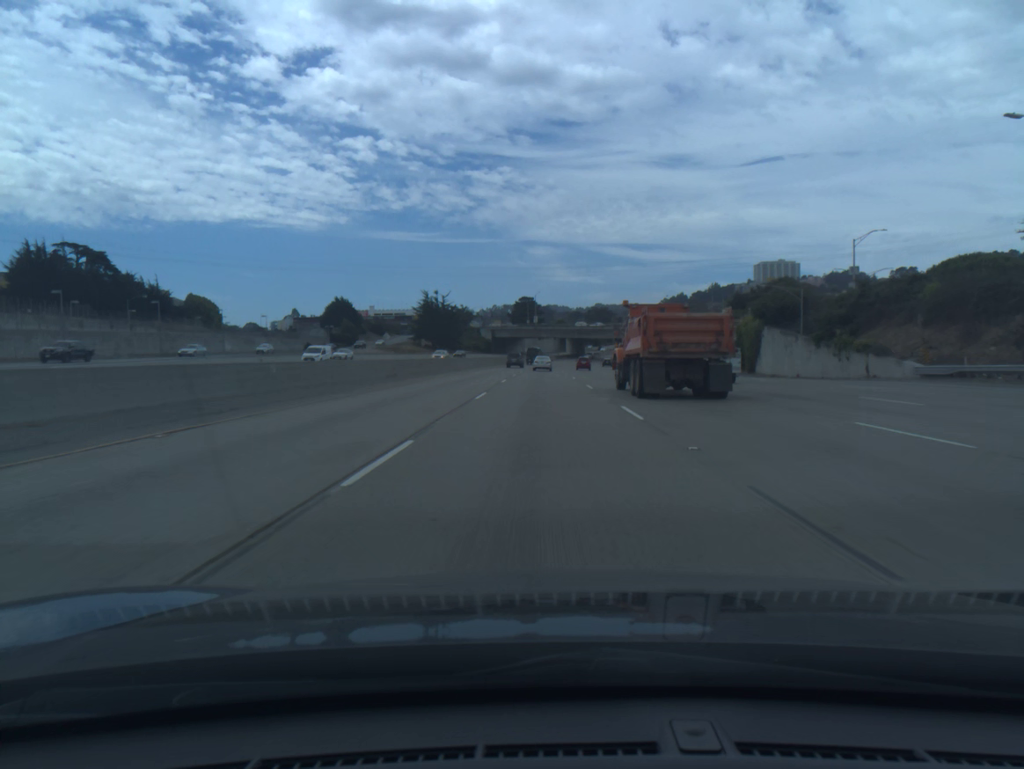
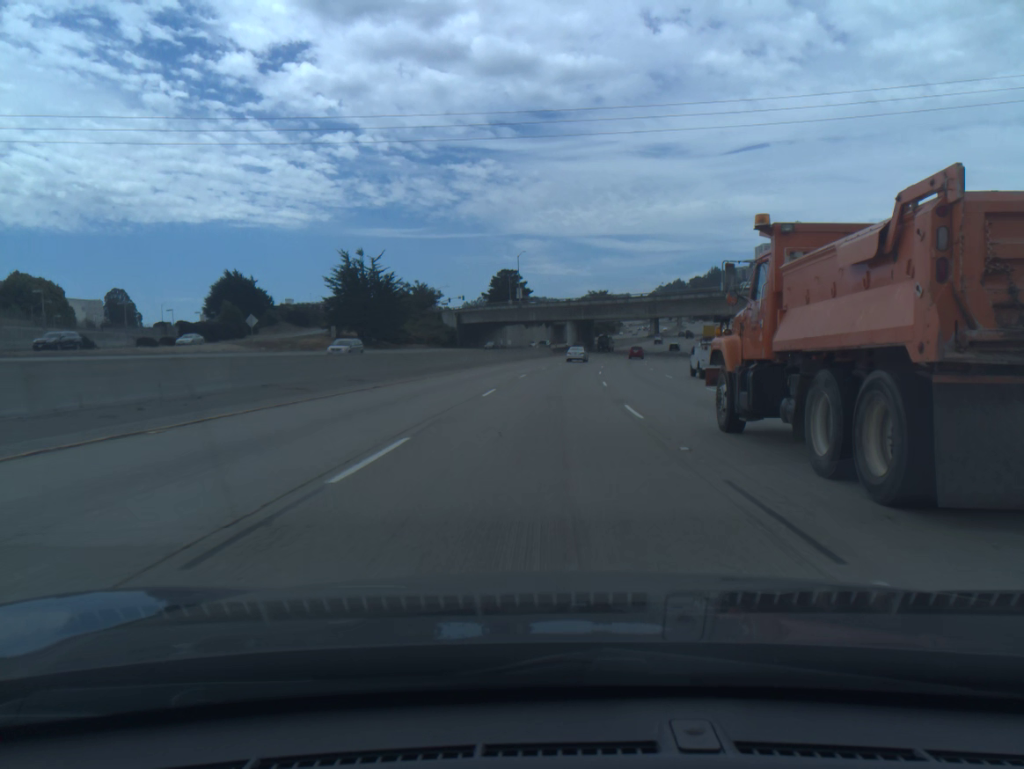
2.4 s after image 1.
(+0.3, +73.1) m; +1°
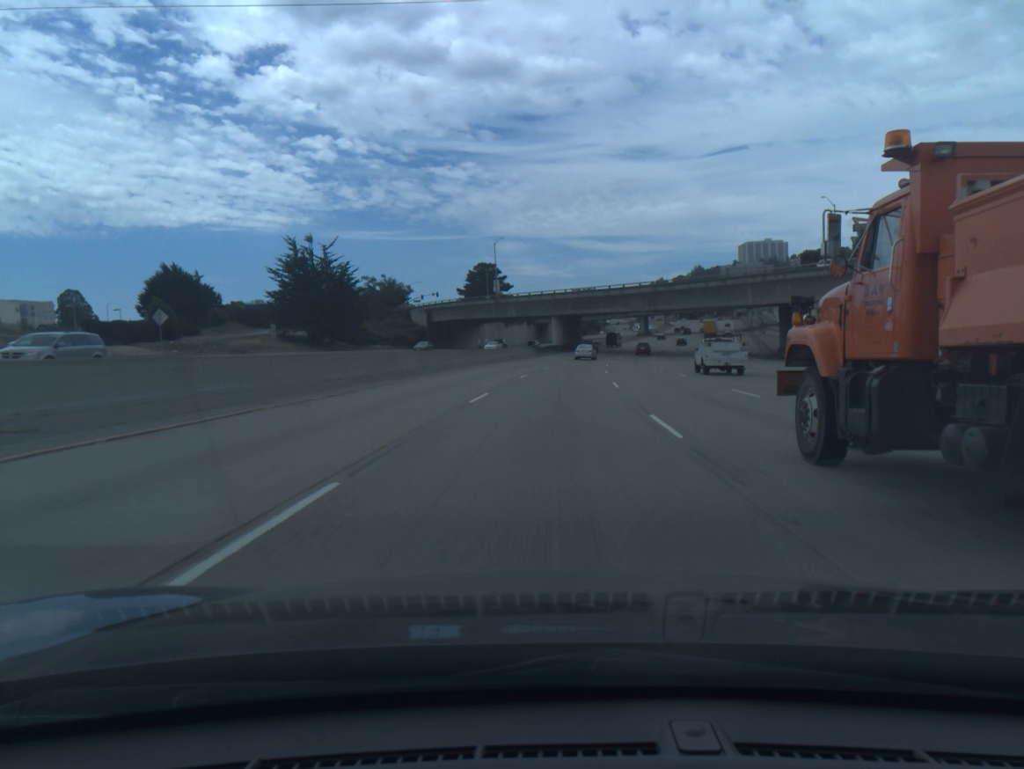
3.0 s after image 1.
(+0.2, +18.4) m; +1°
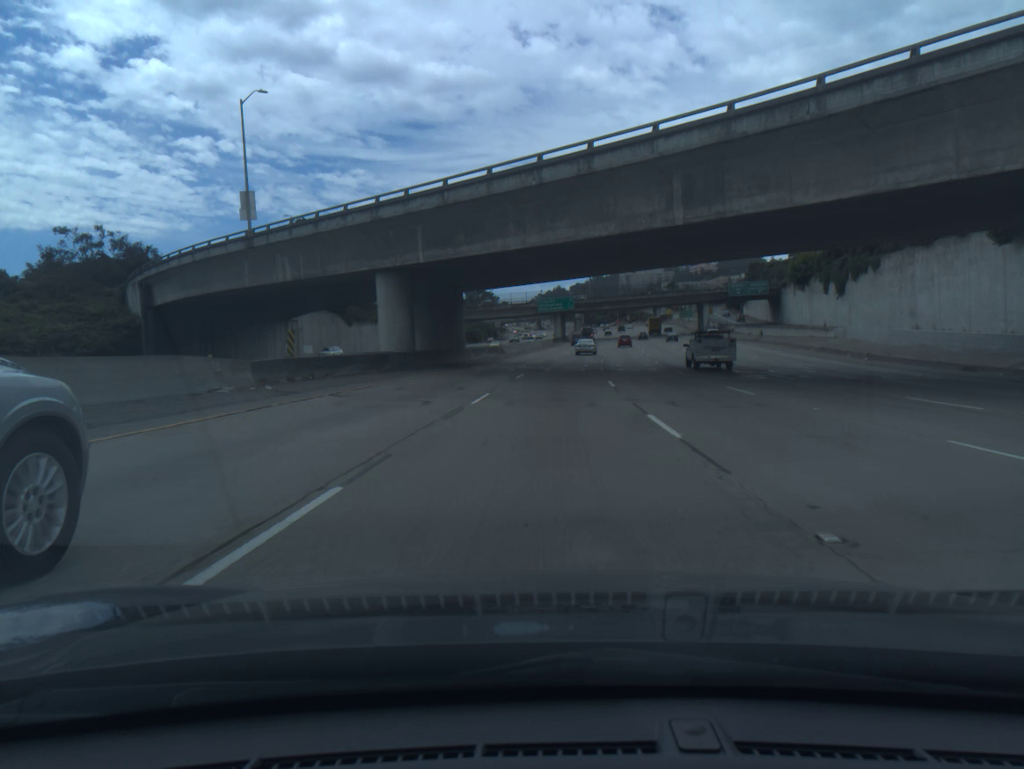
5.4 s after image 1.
(+4.7, +73.1) m; +8°
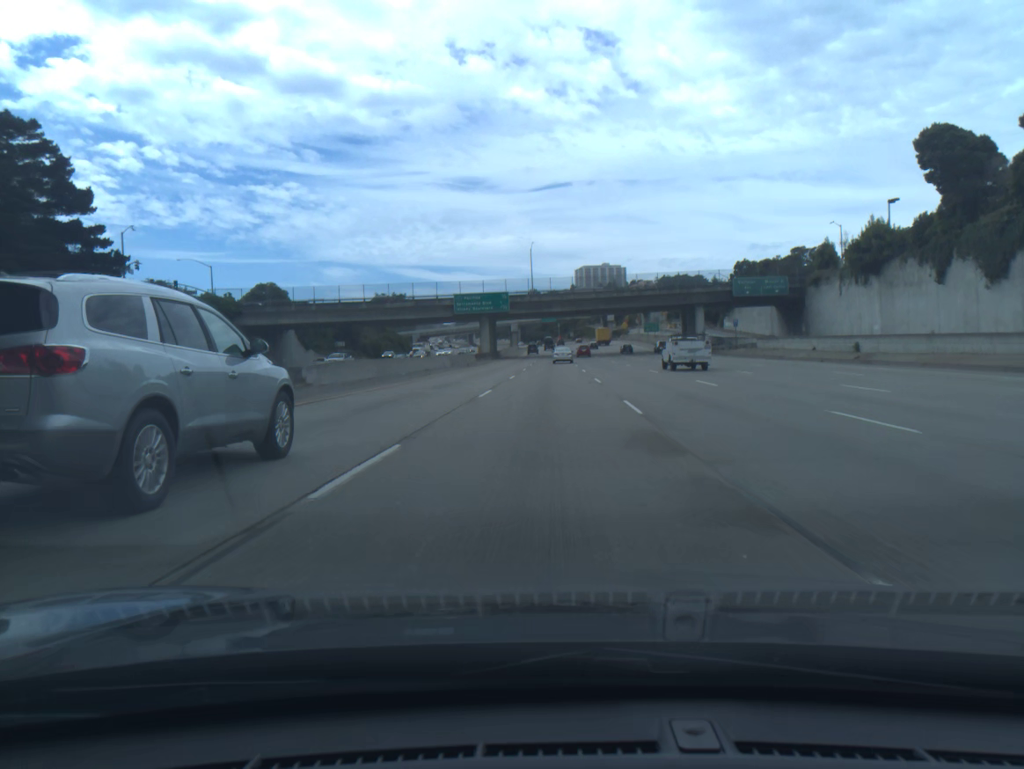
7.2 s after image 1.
(+2.4, +54.5) m; +5°
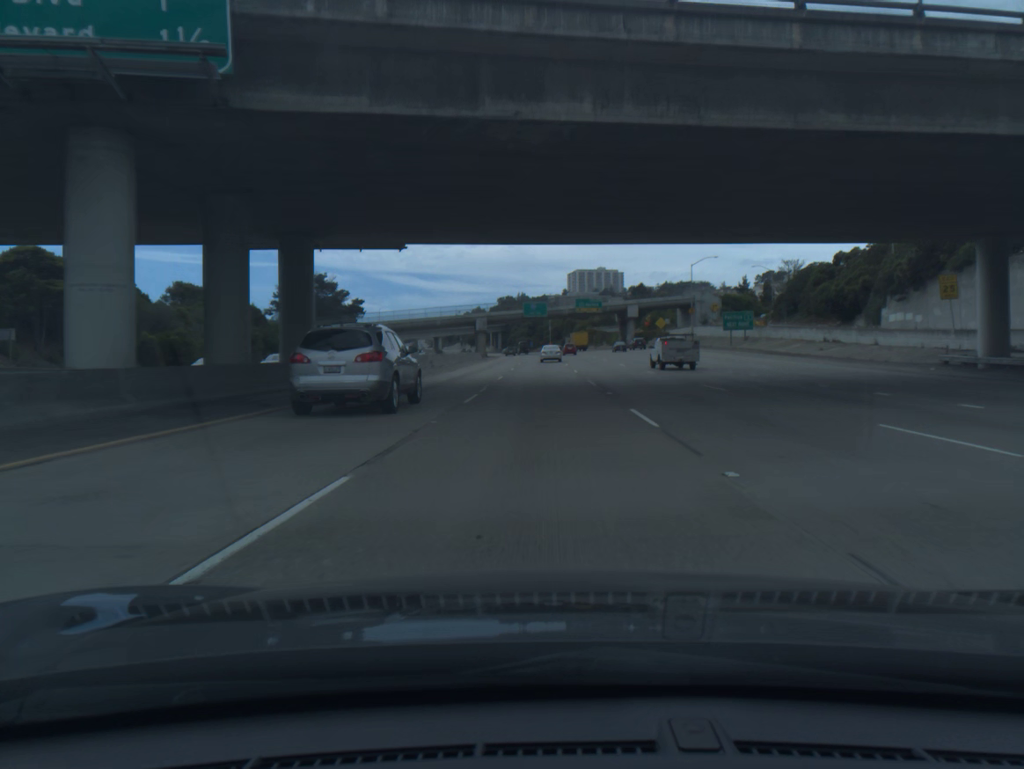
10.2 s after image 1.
(+1.4, +90.1) m; +1°
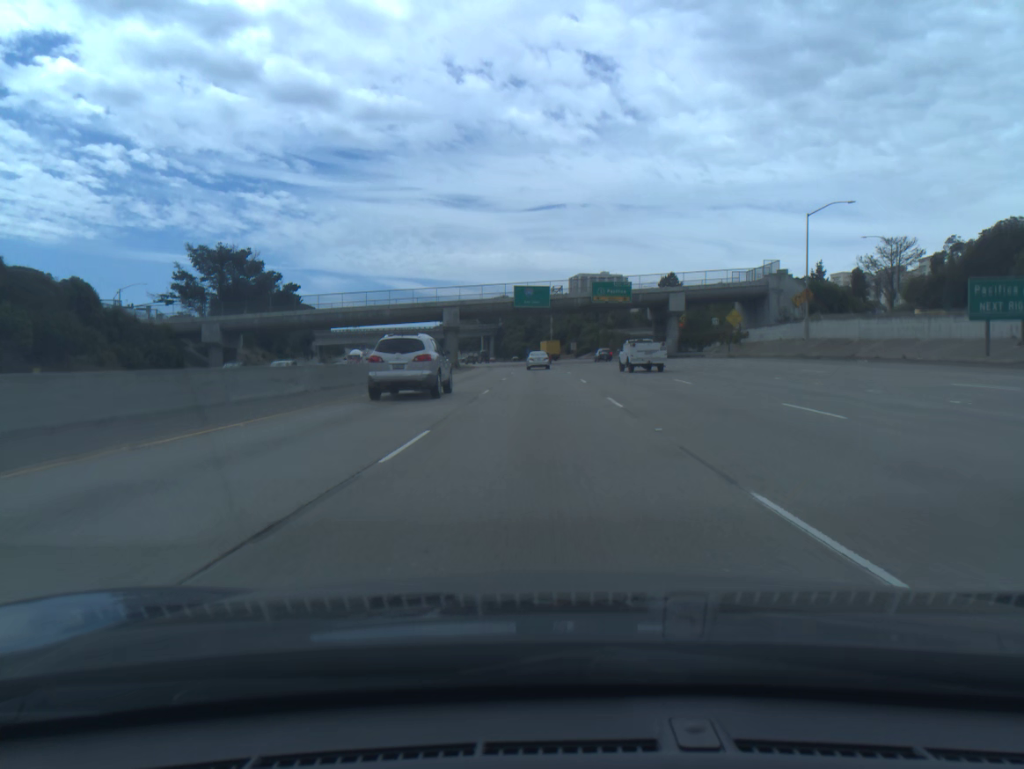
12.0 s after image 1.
(0.0, +53.5) m; 0°
